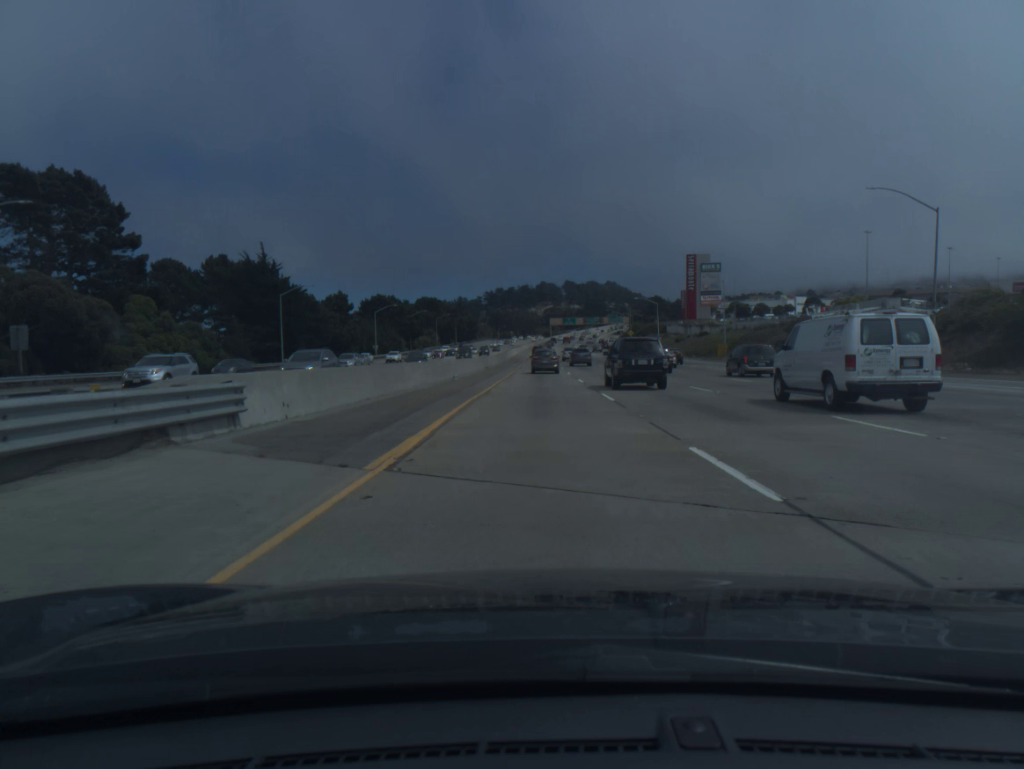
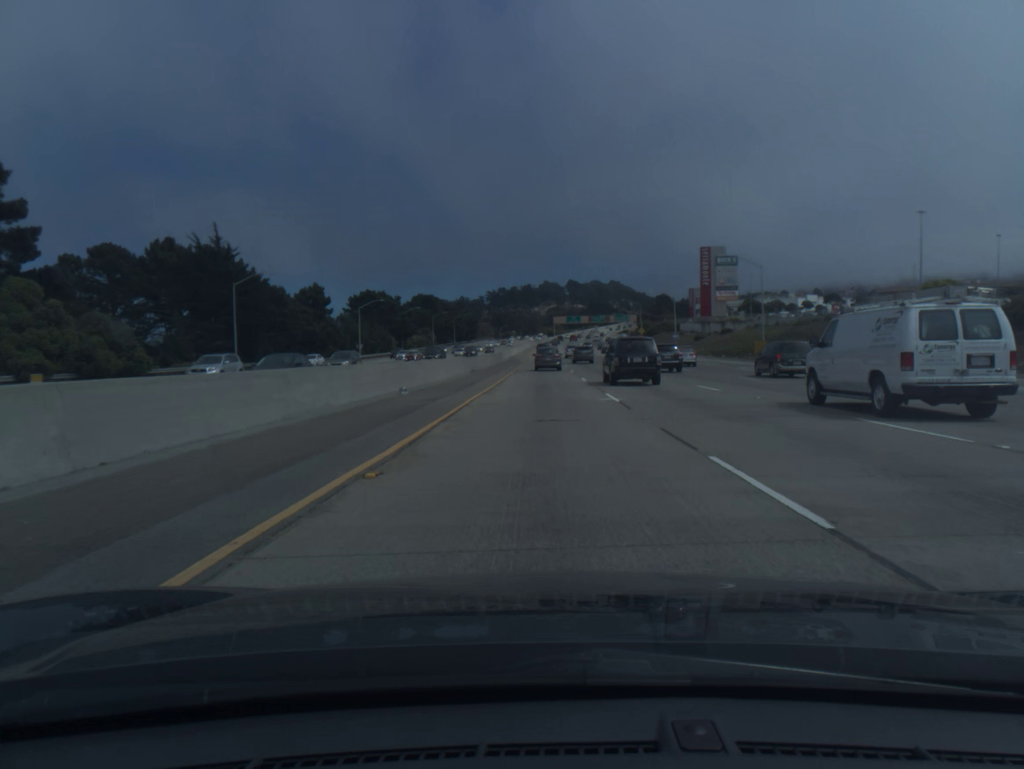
(0.0, +15.7) m; 0°
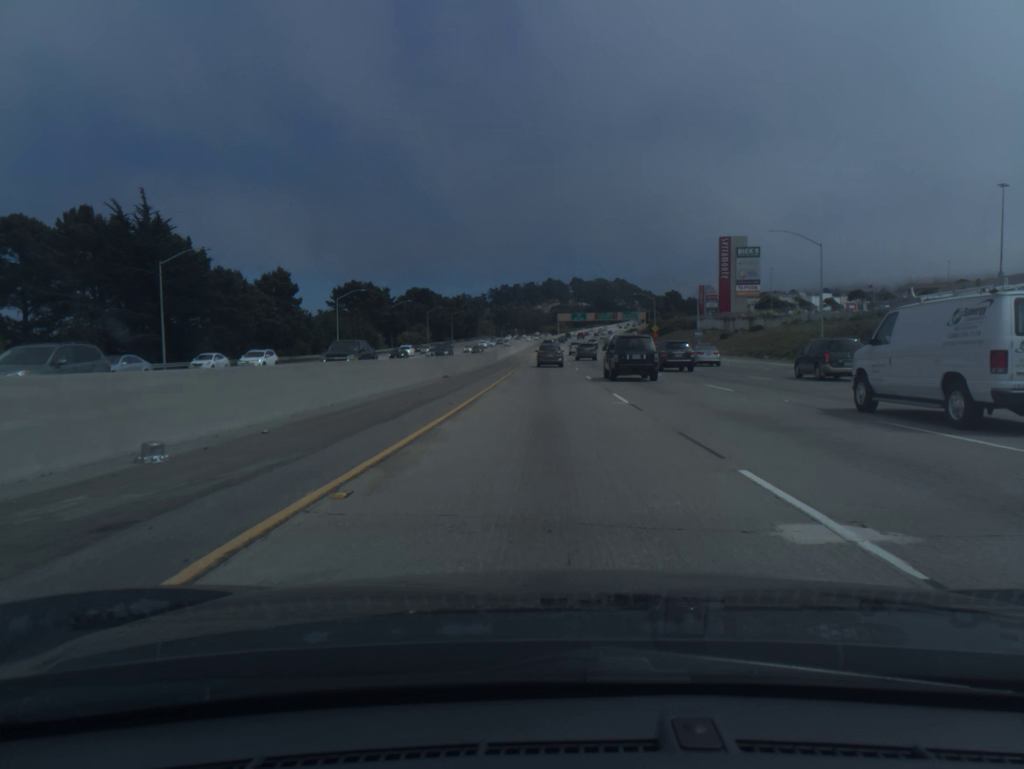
(0.0, +15.9) m; 0°
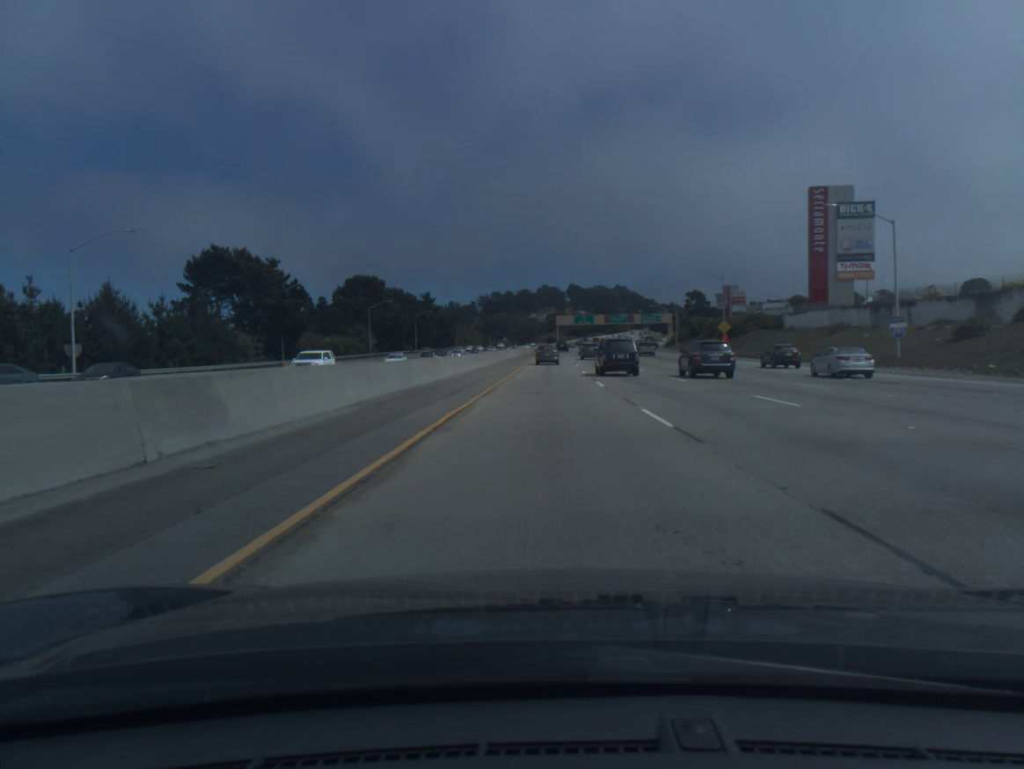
(+0.1, +64.5) m; 0°
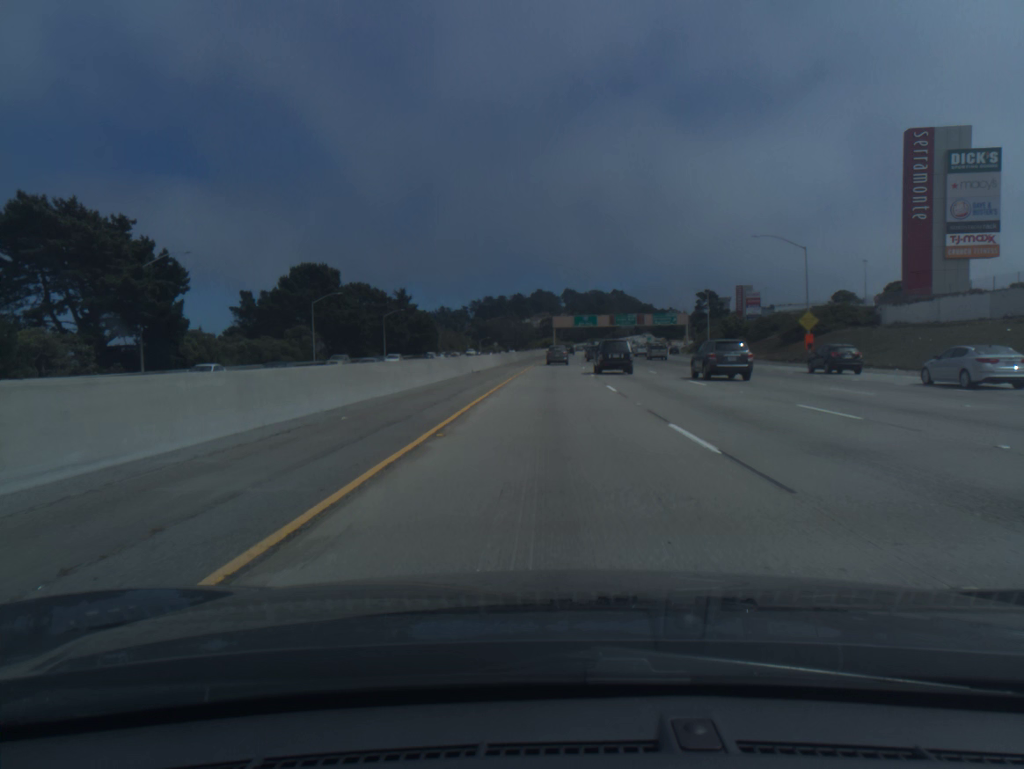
(+0.1, +32.7) m; 0°
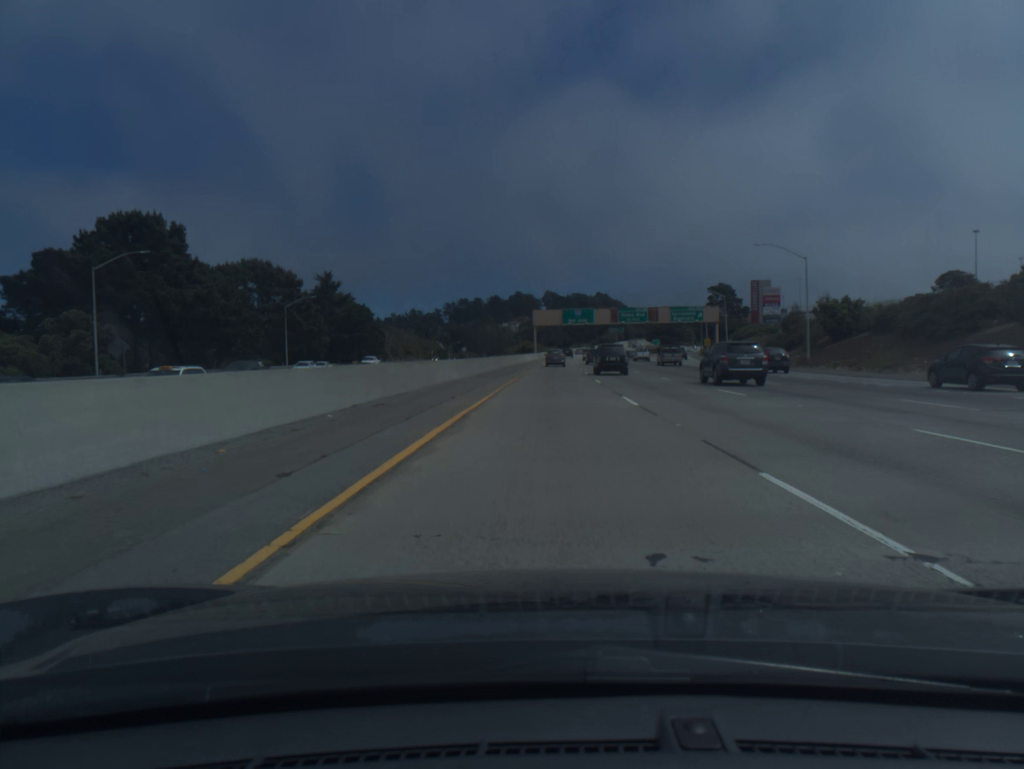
(+0.6, +49.5) m; +1°
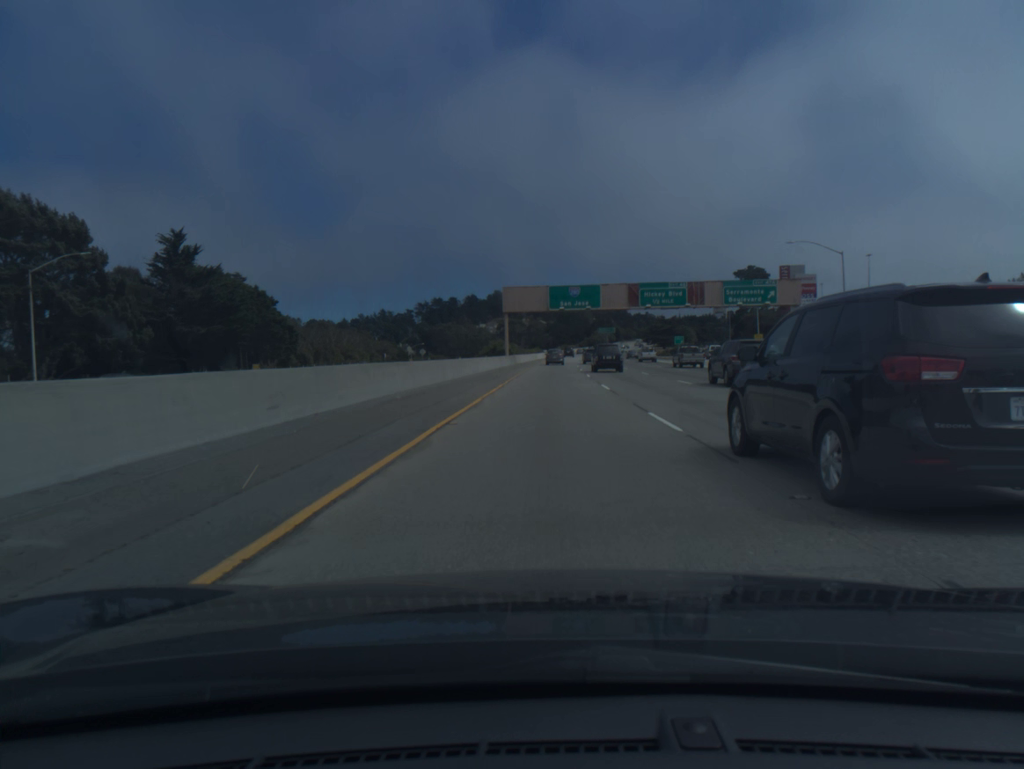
(+0.7, +50.4) m; +1°
